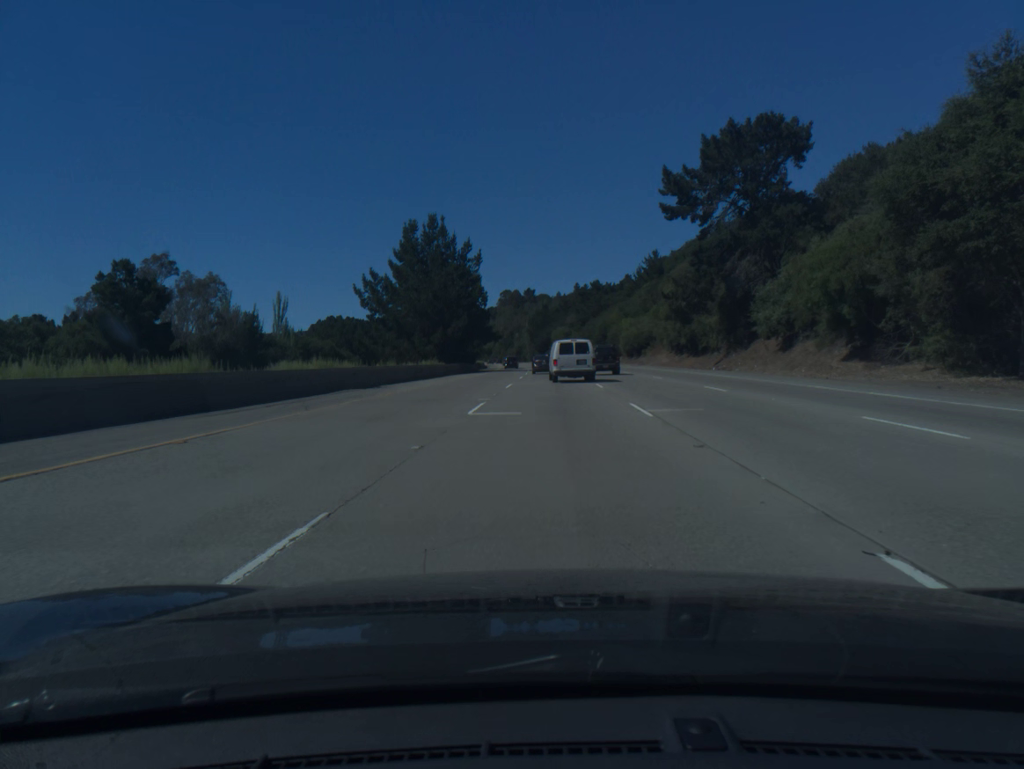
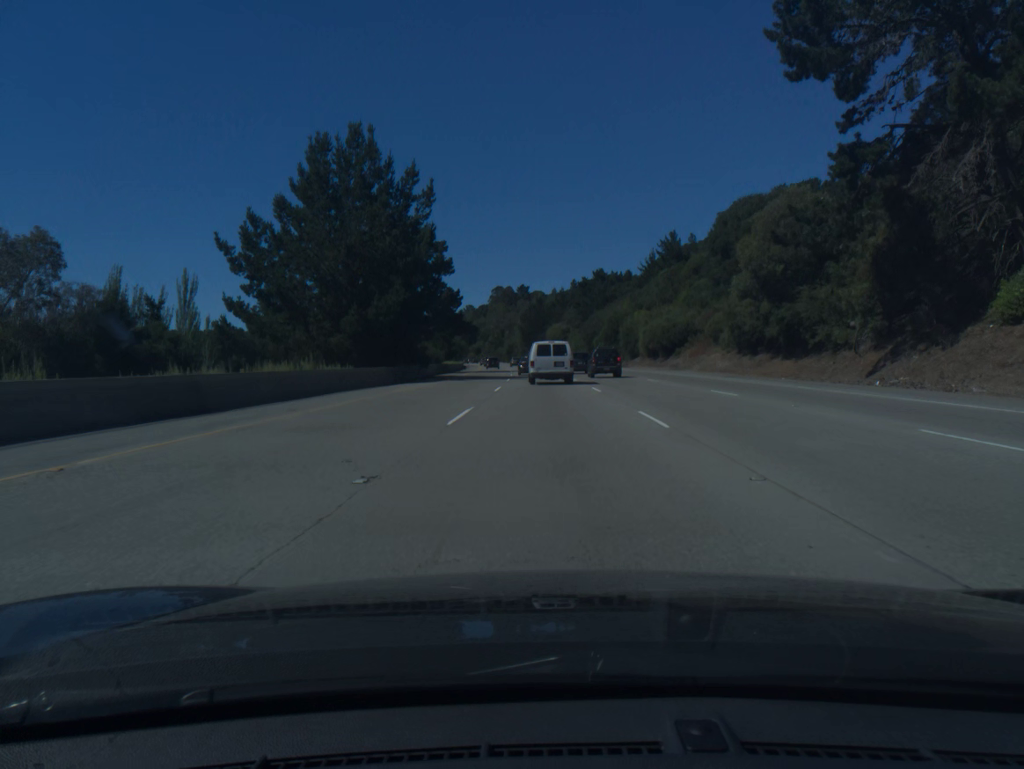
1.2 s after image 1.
(+0.1, +31.9) m; 0°
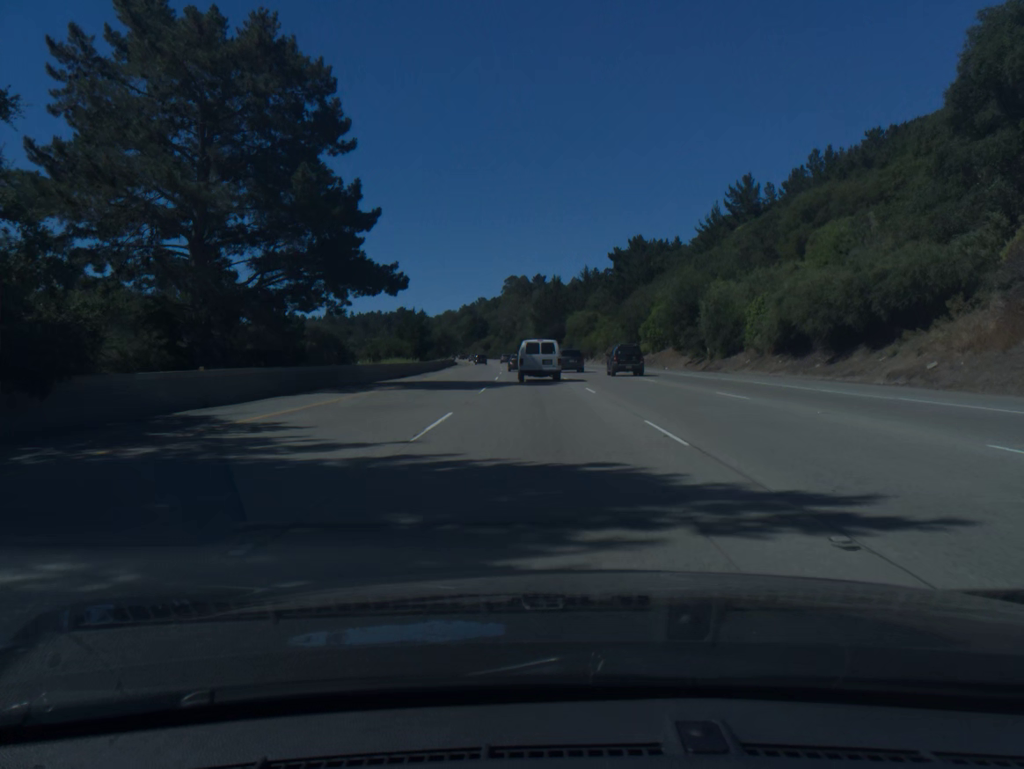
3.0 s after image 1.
(-0.3, +46.3) m; -1°
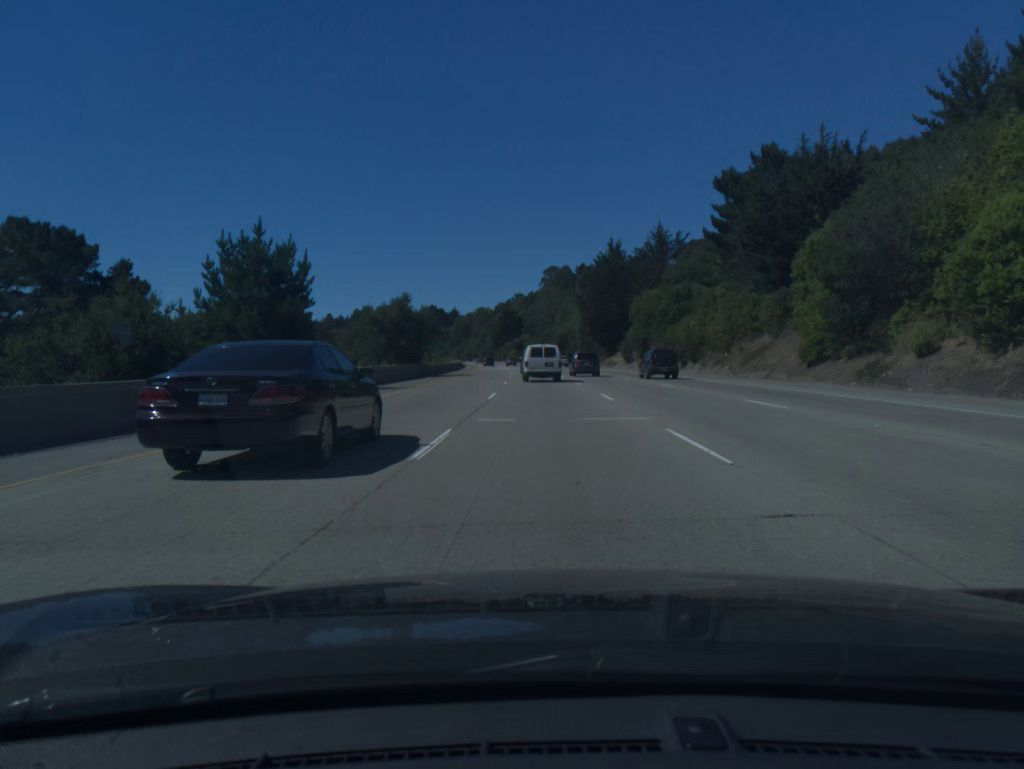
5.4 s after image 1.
(-1.6, +59.5) m; -3°
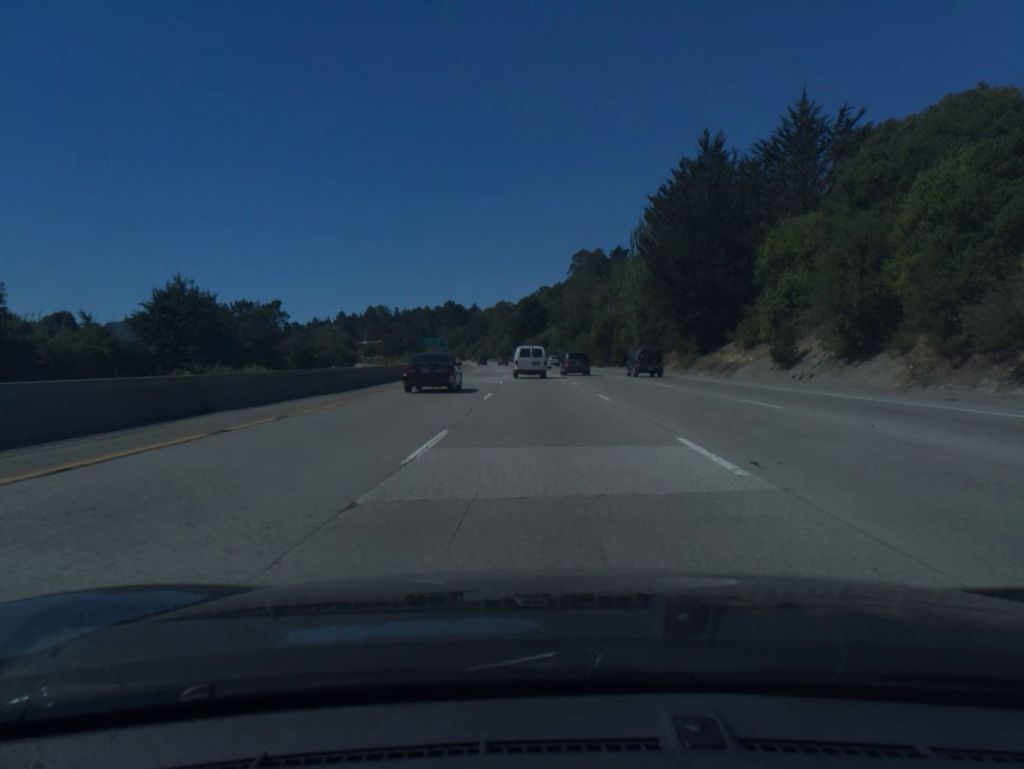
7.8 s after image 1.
(-1.0, +58.8) m; -2°
